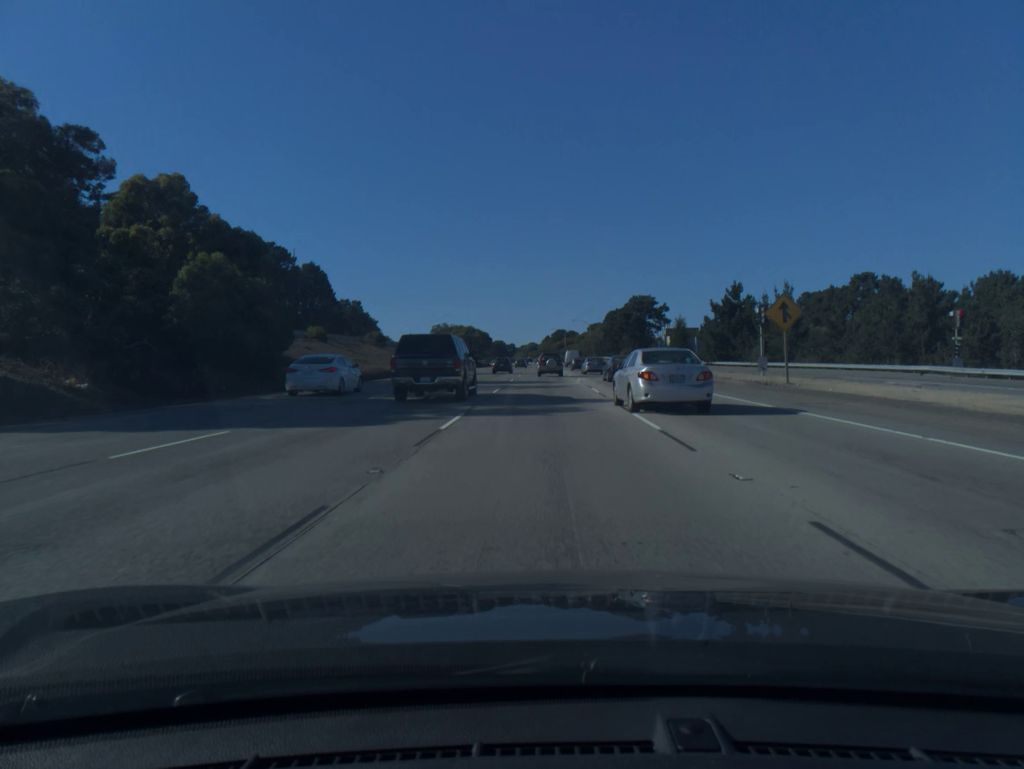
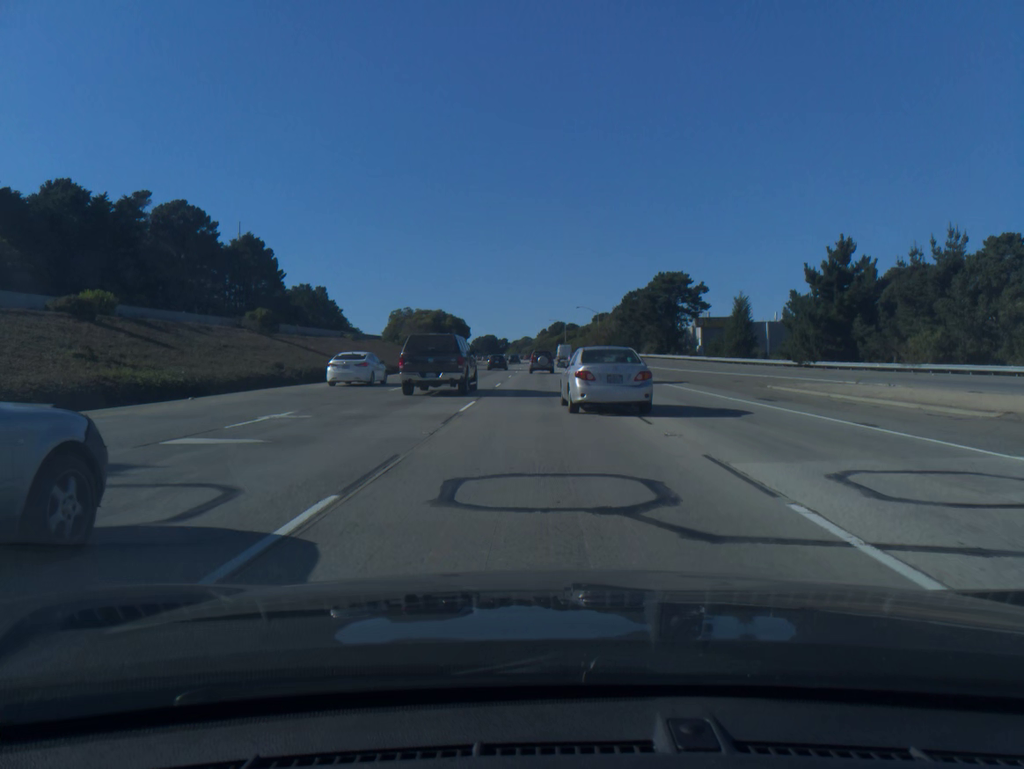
(+0.1, +39.8) m; 0°
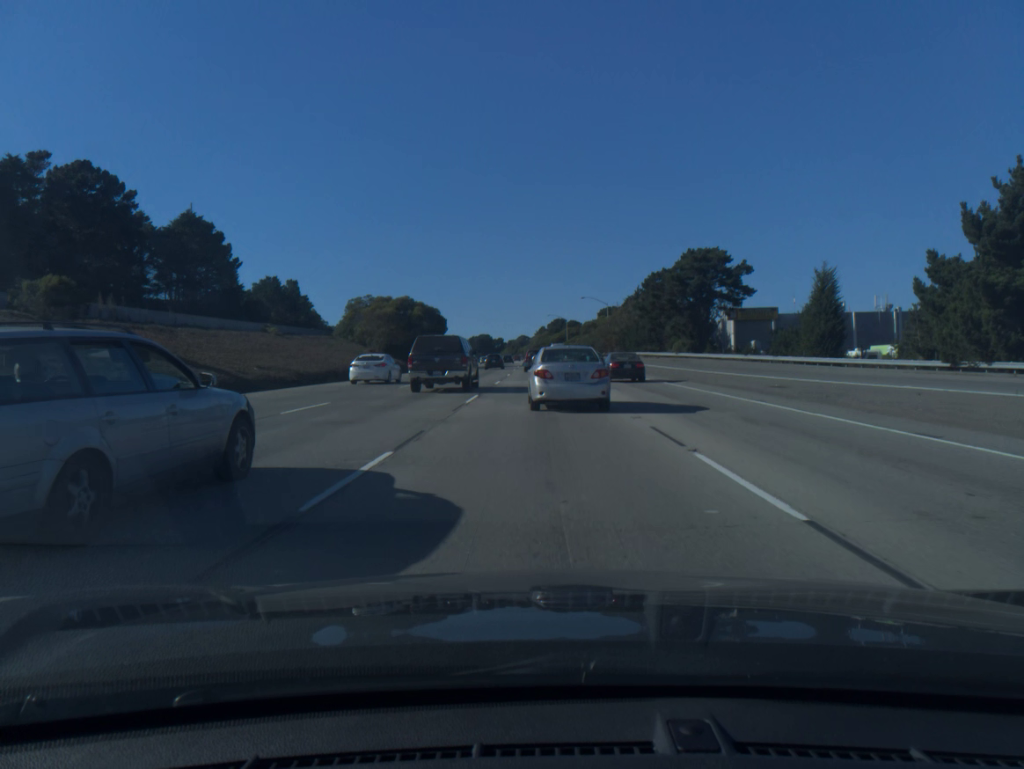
(+0.1, +25.9) m; 0°
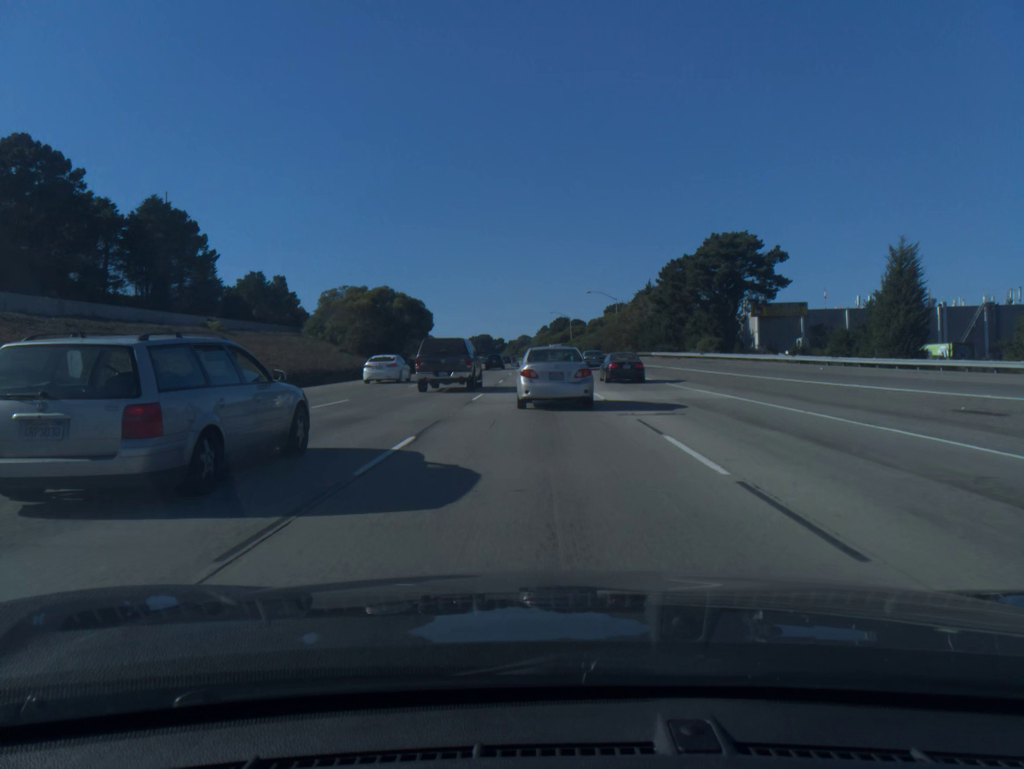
(0.0, +12.6) m; 0°
